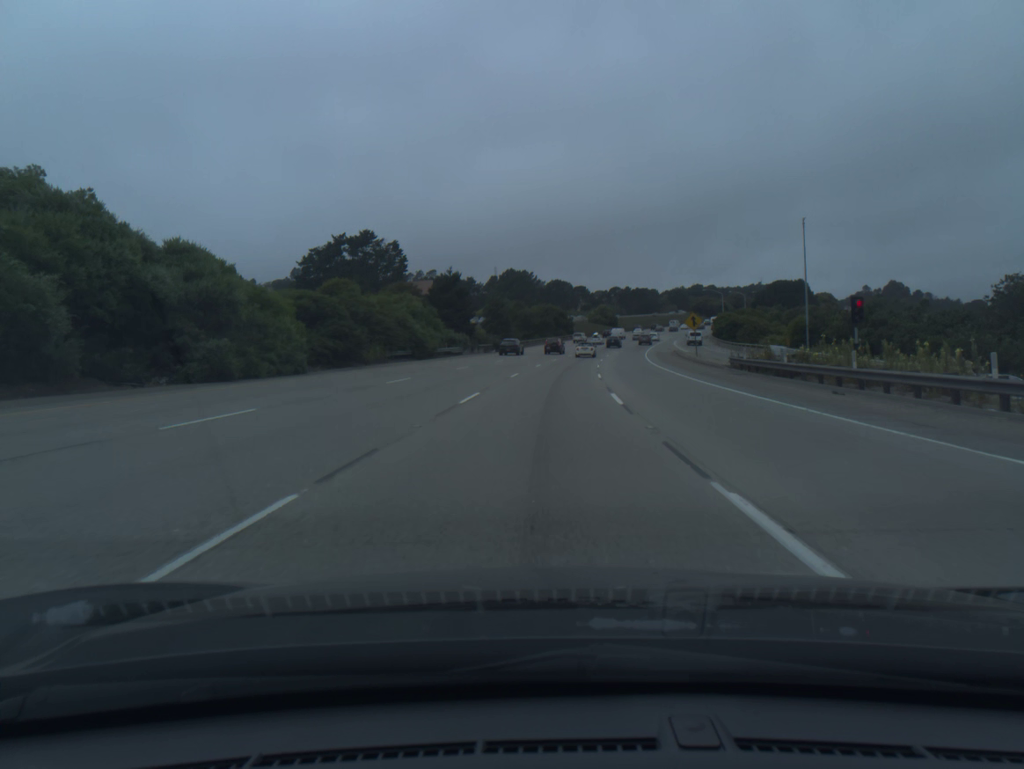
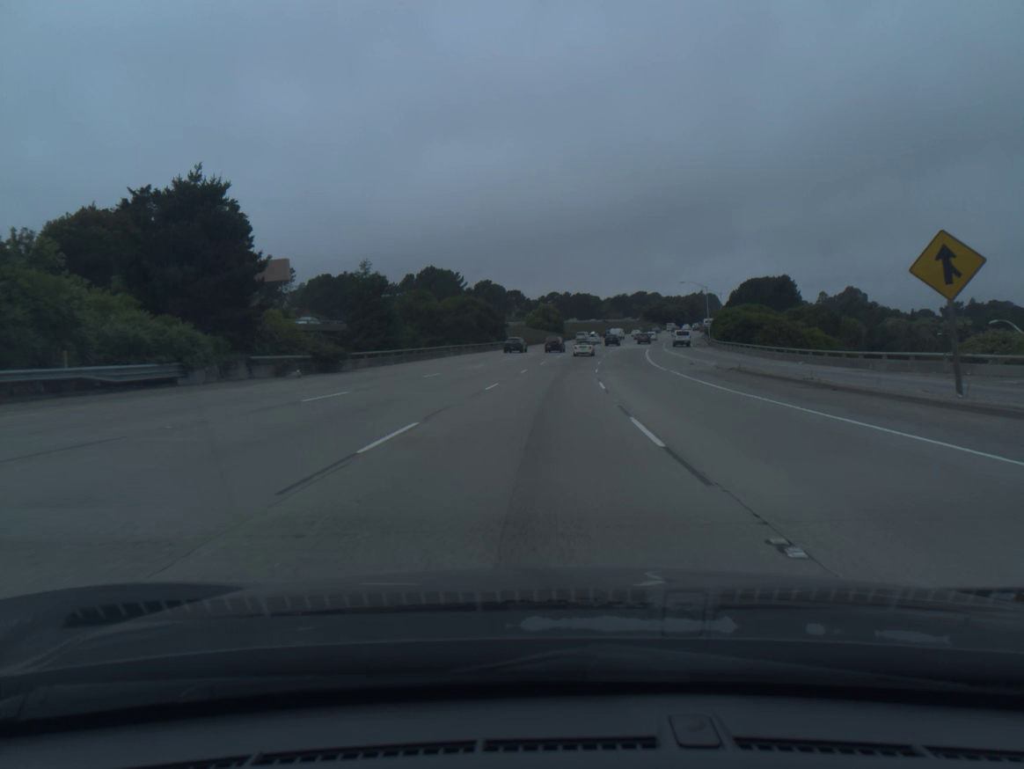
(+2.2, +51.4) m; +5°
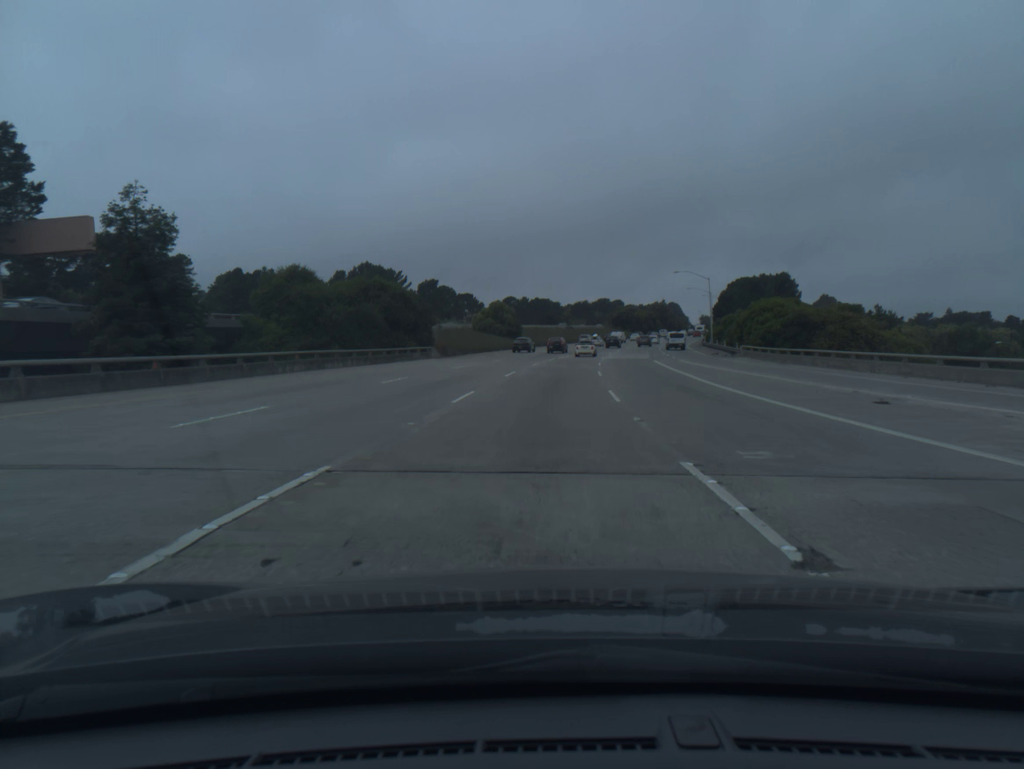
(+0.9, +34.3) m; +3°
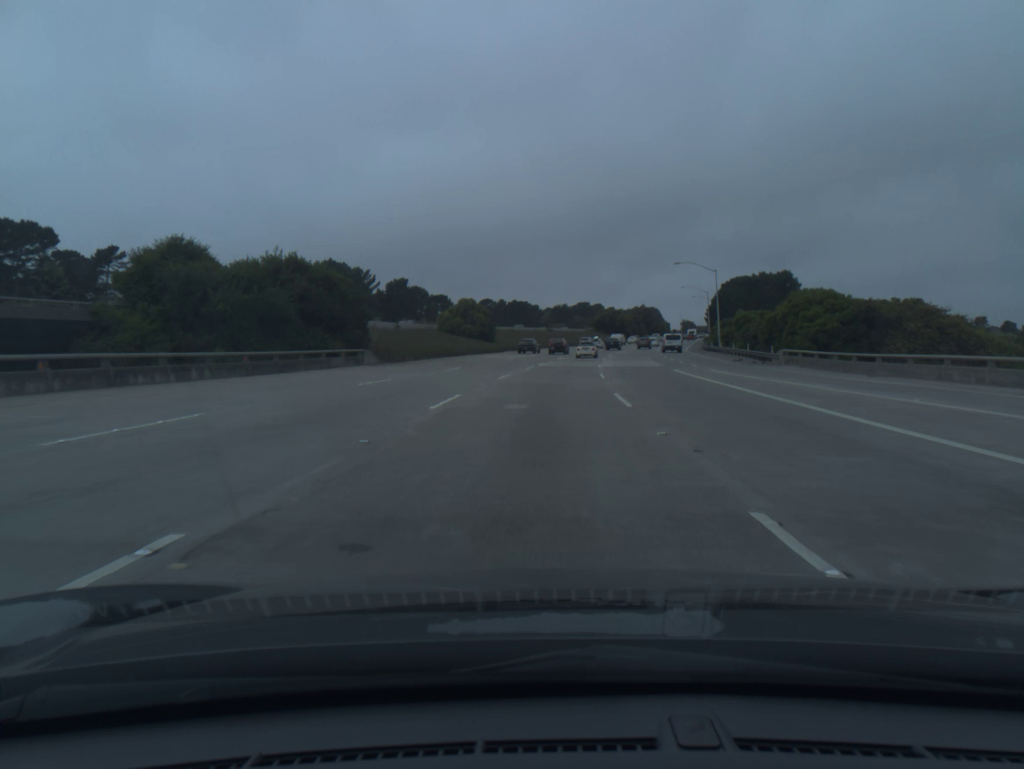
(+0.2, +17.1) m; +2°
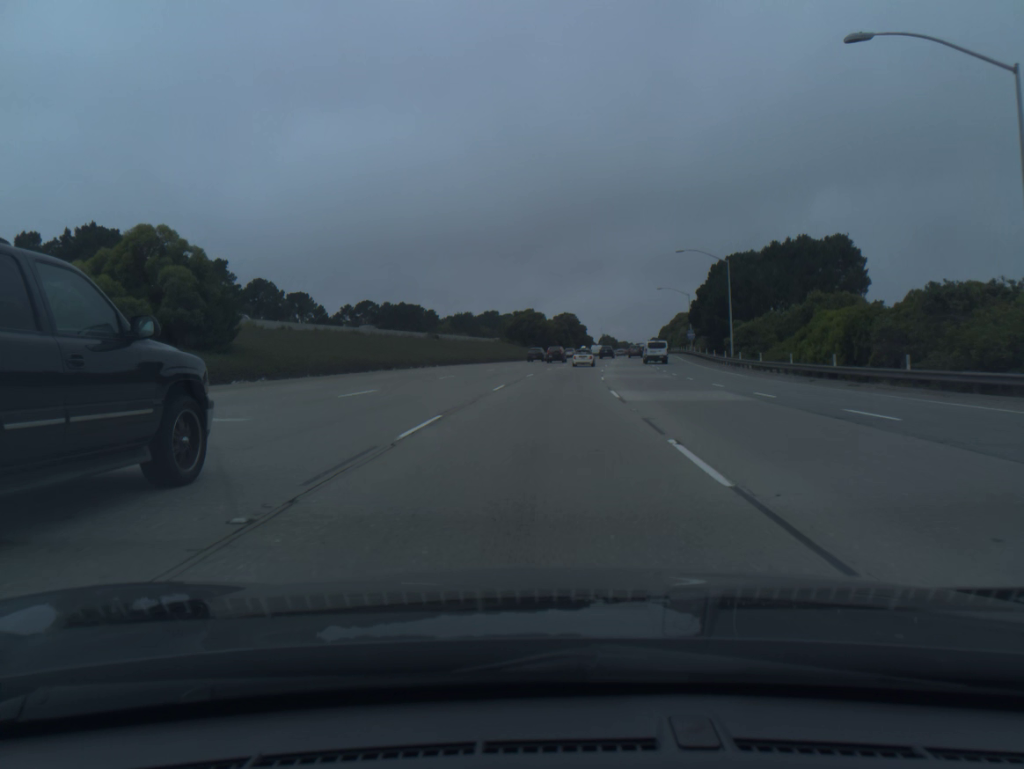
(+3.8, +67.4) m; +7°
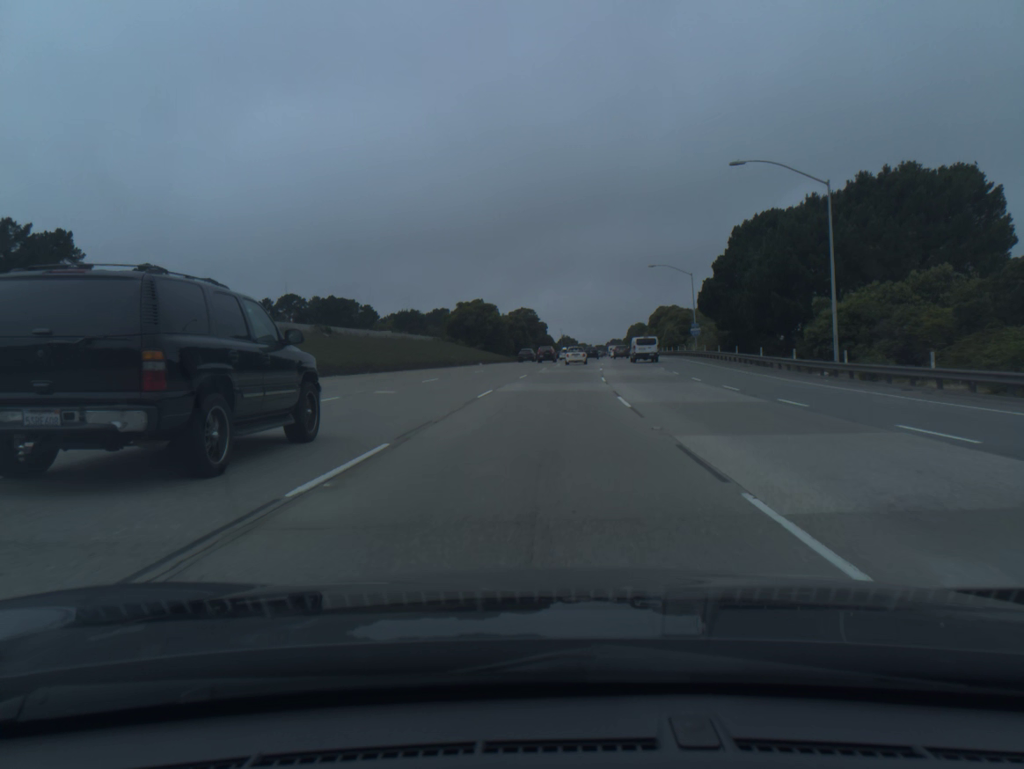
(+0.9, +33.3) m; +3°
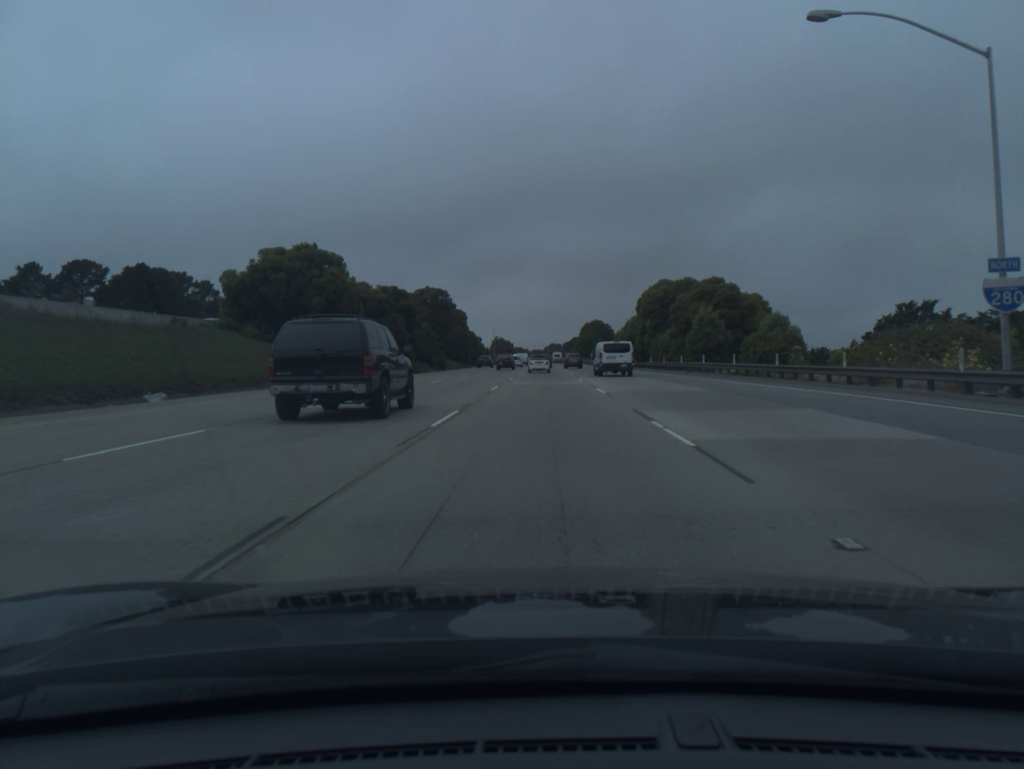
(+3.0, +65.9) m; +5°
